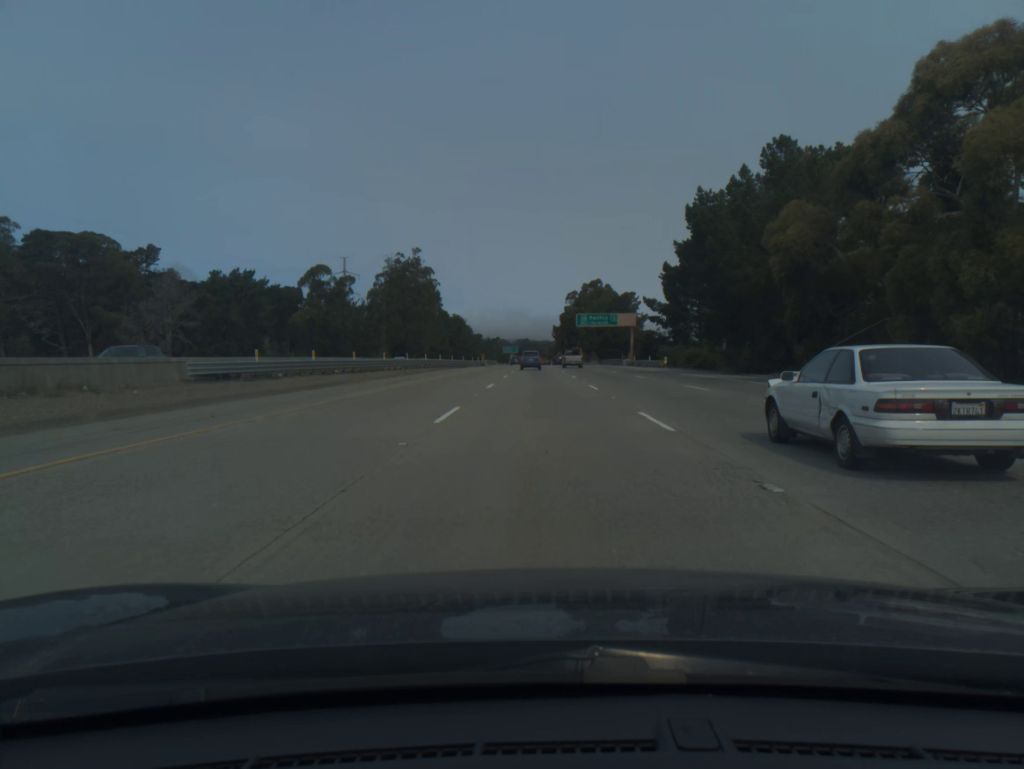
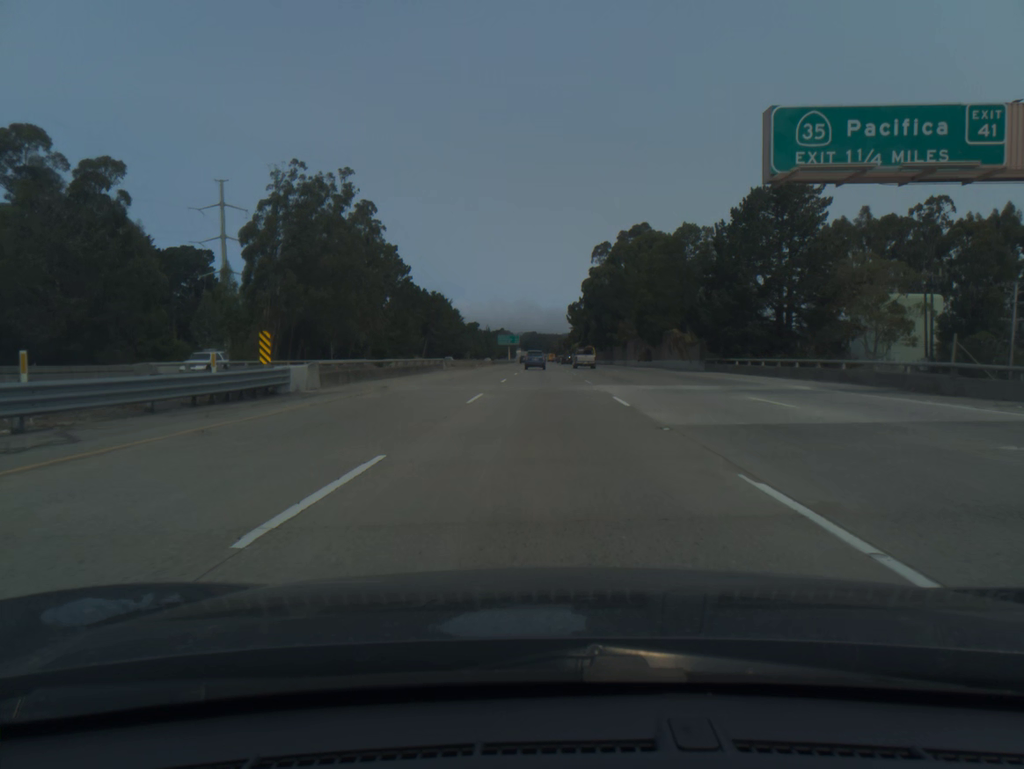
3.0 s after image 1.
(-0.4, +96.7) m; -1°
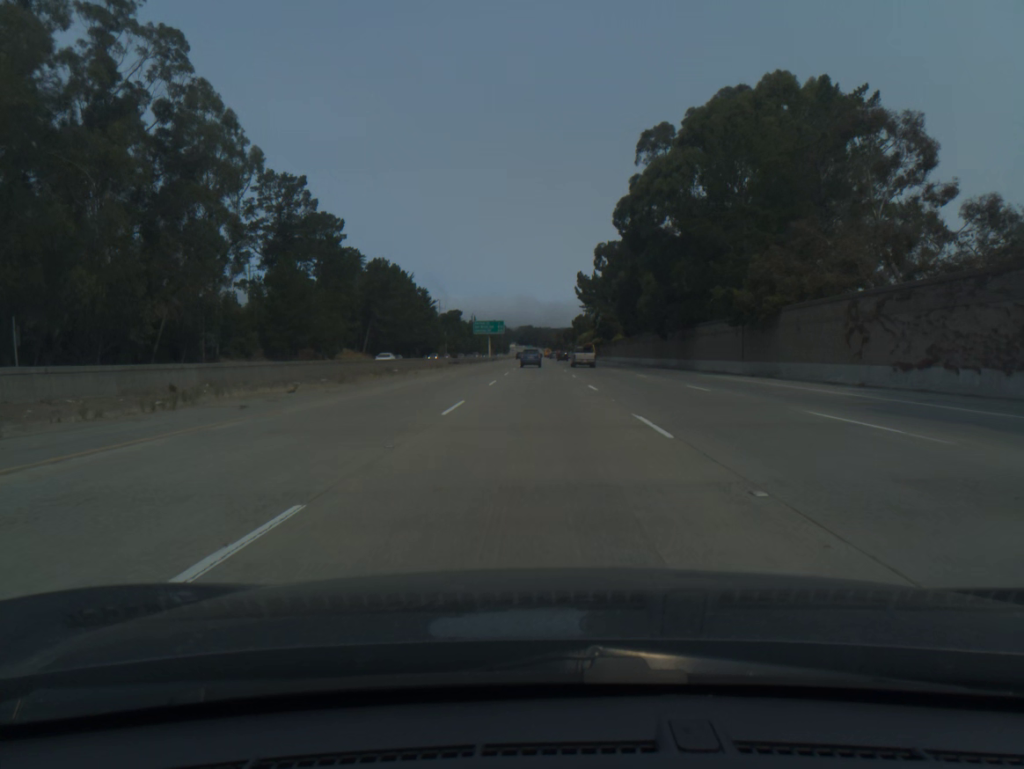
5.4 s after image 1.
(+0.3, +77.3) m; 0°
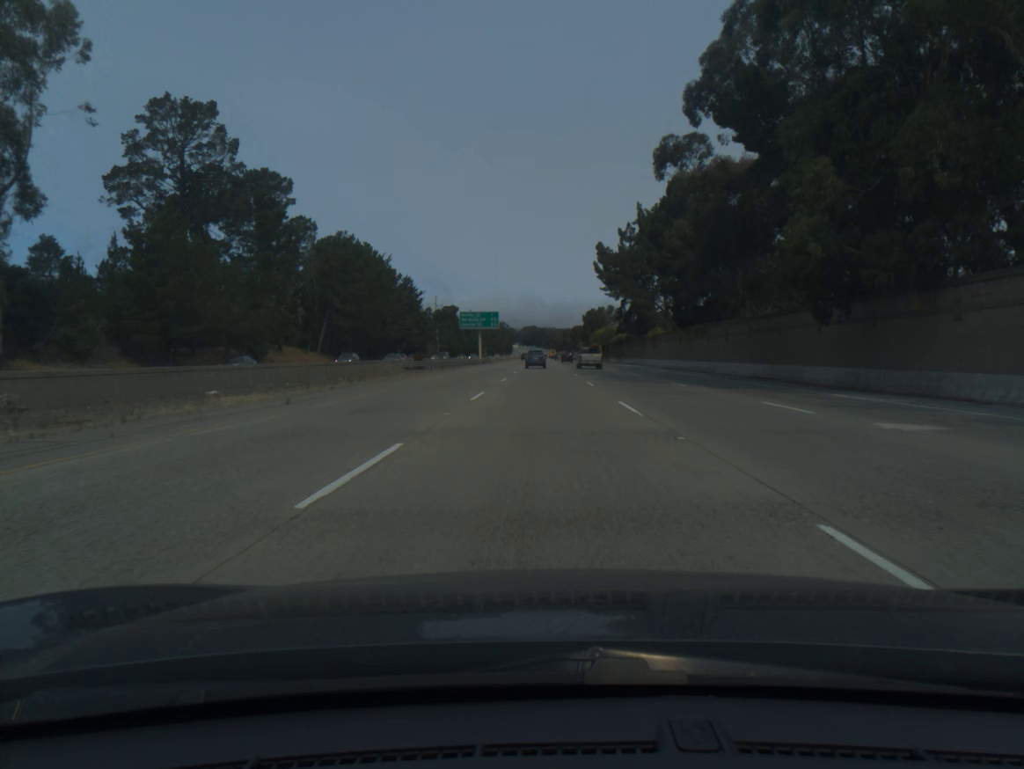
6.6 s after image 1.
(-0.1, +38.7) m; 0°
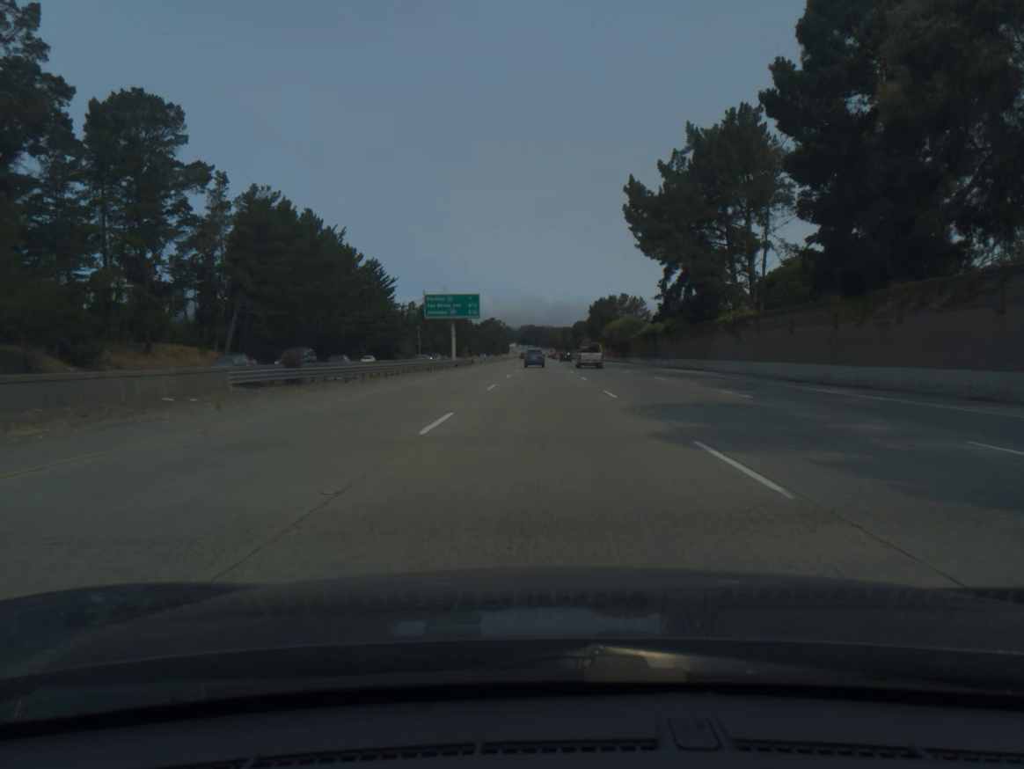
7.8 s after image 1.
(0.0, +38.7) m; 0°
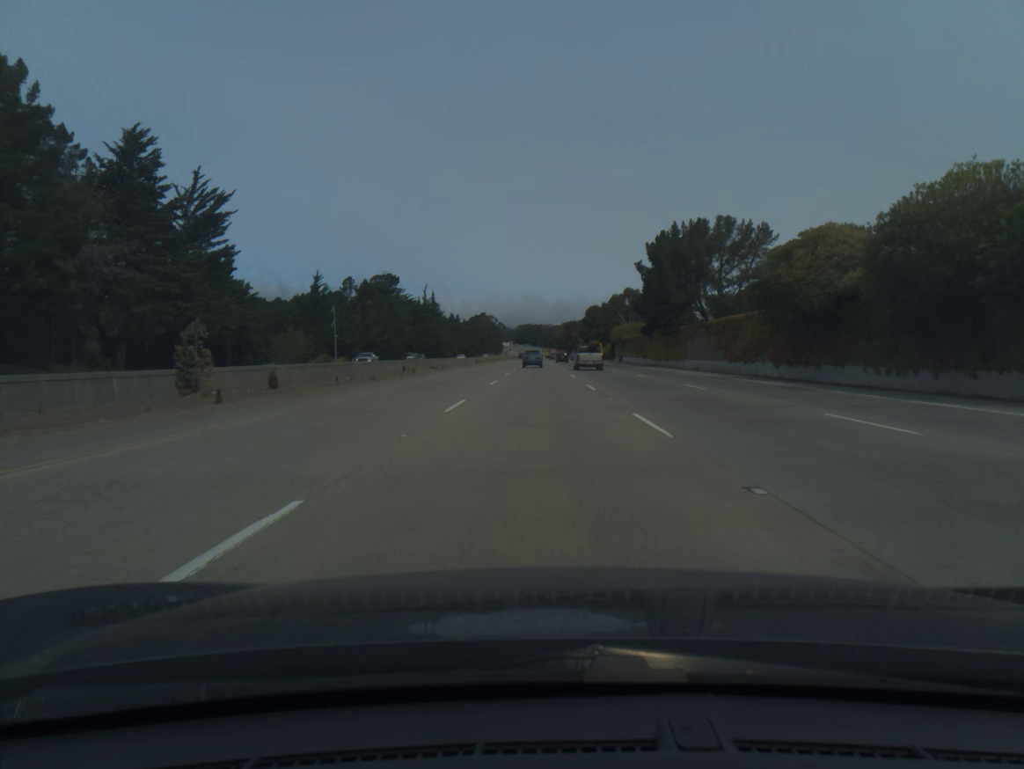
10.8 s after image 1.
(+0.5, +97.3) m; 0°
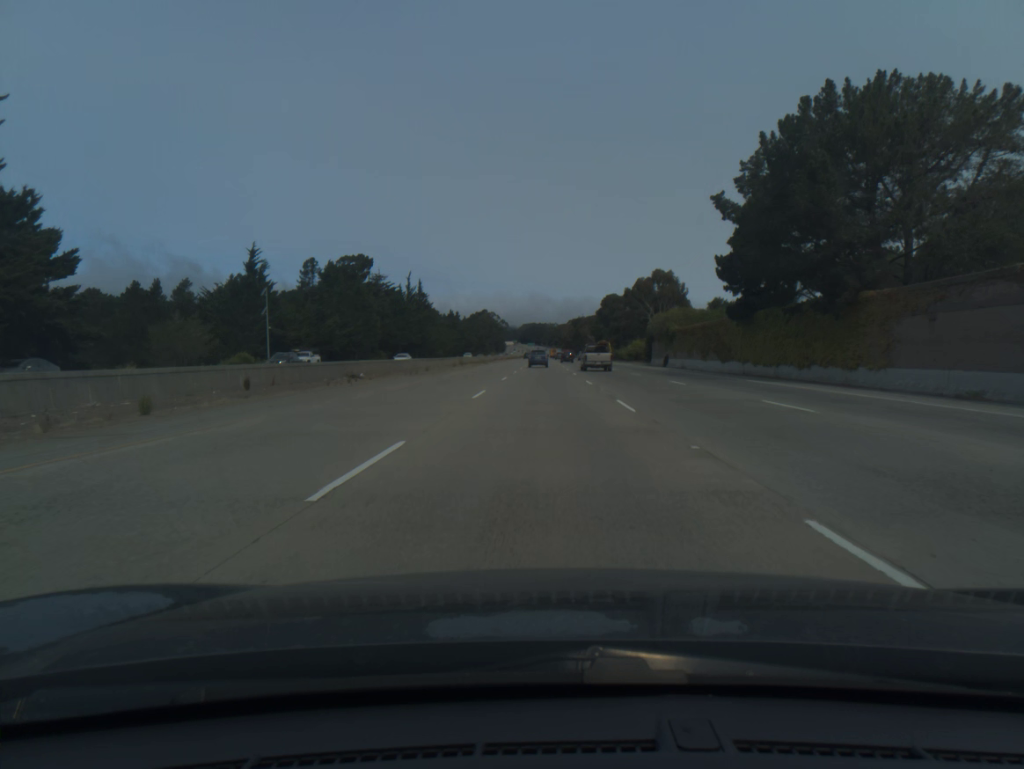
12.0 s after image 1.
(-0.1, +39.1) m; 0°
